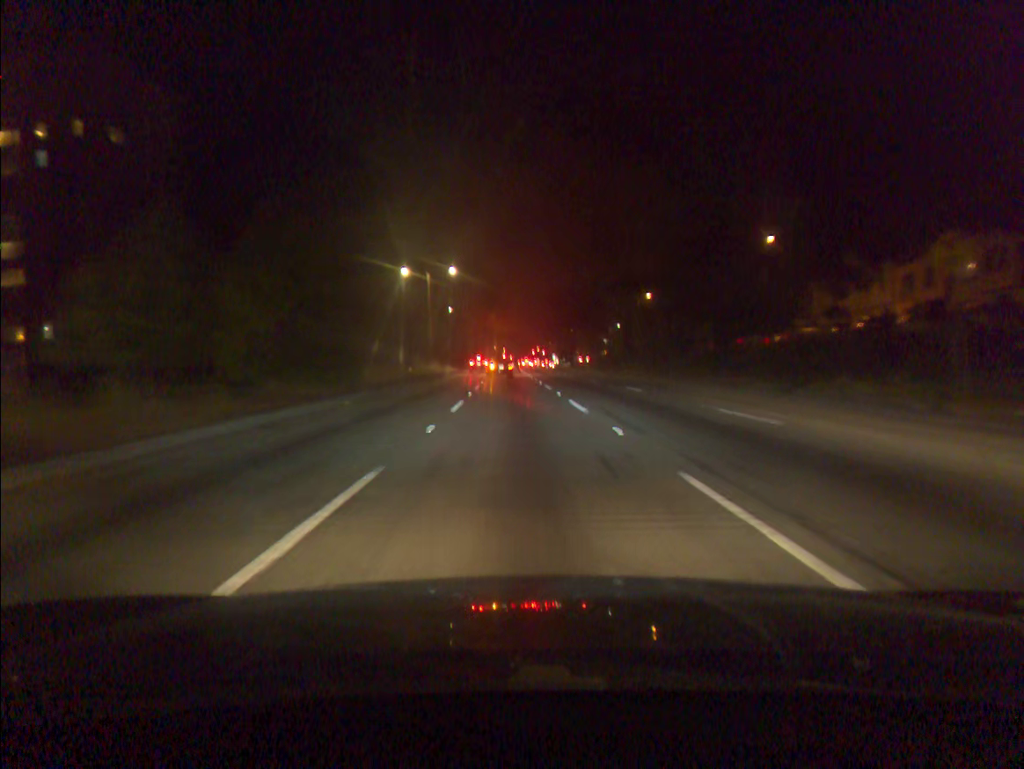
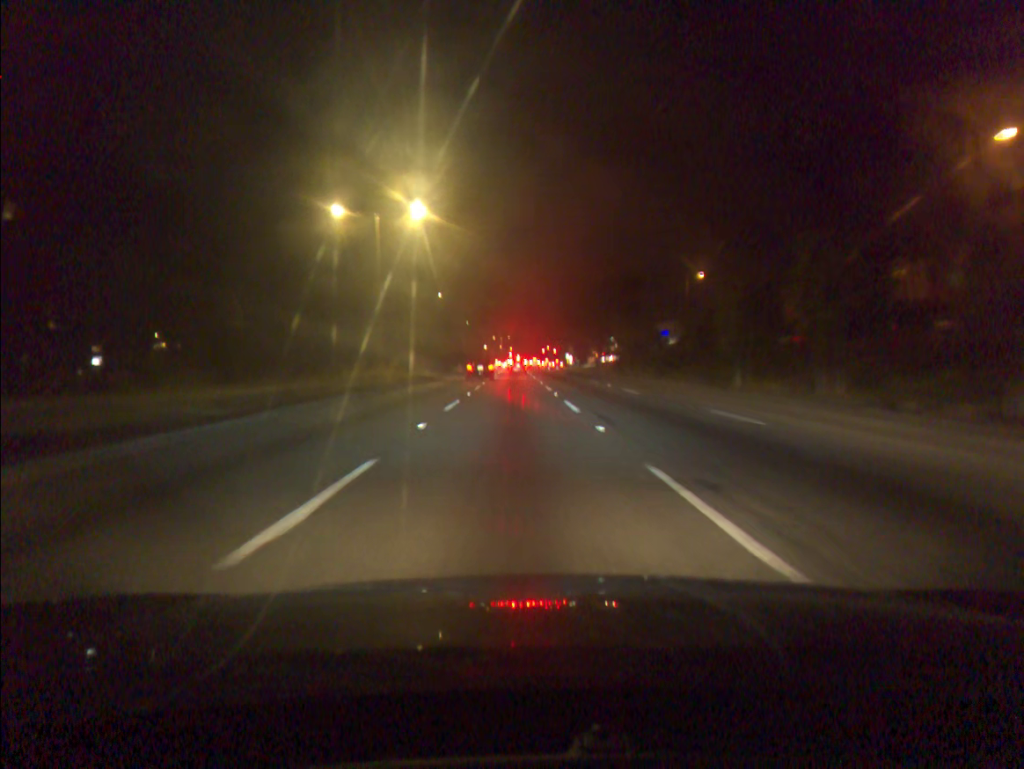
(-0.1, +29.0) m; -1°
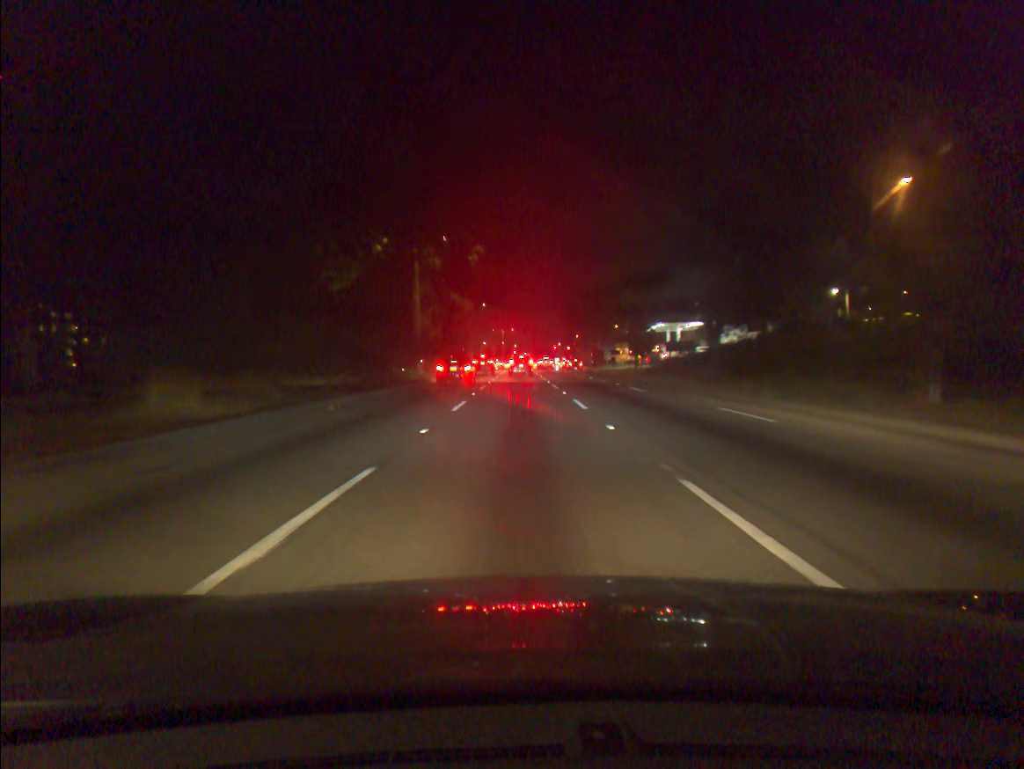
(-0.2, +44.5) m; 0°
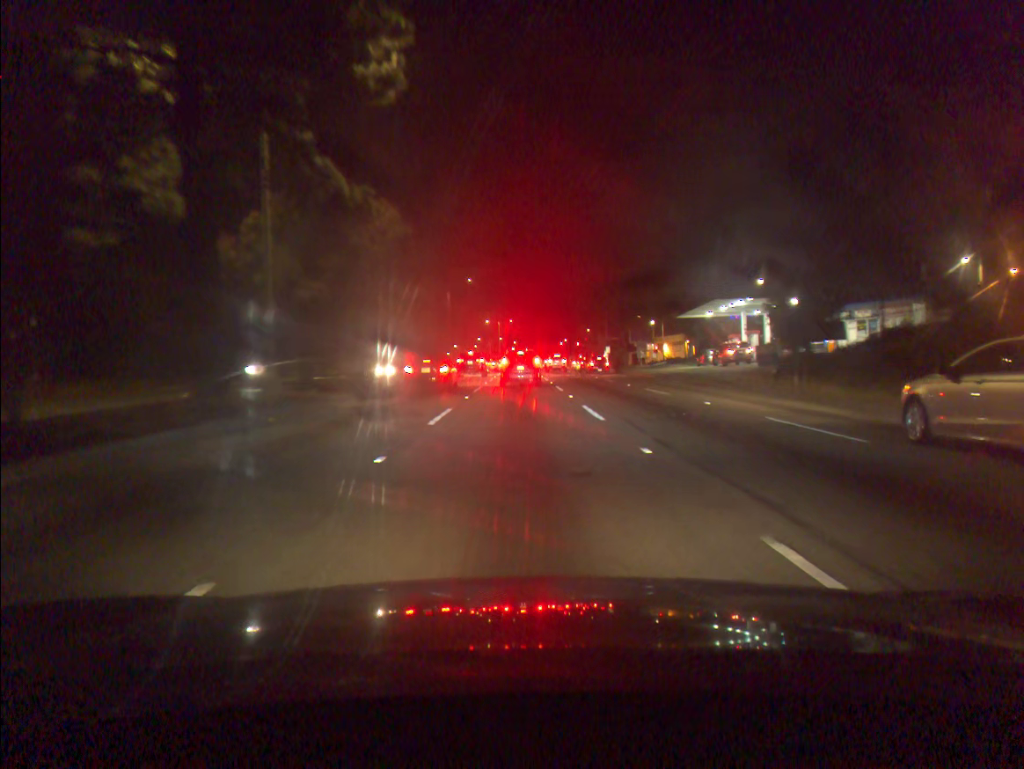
(0.0, +33.6) m; 0°
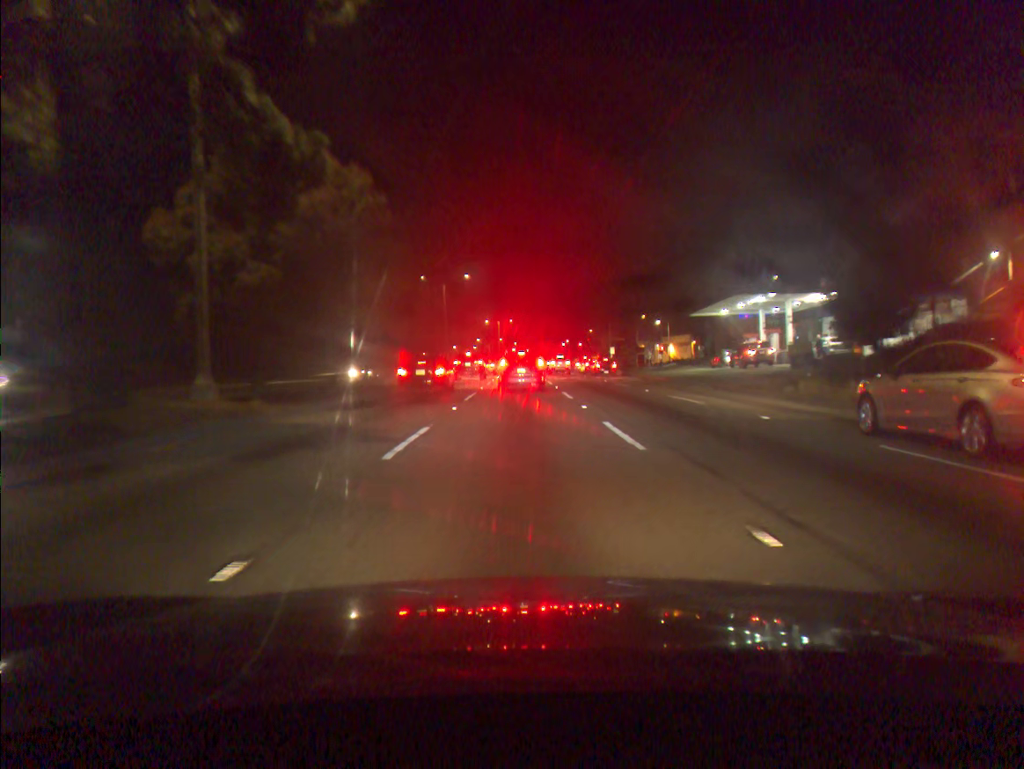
(0.0, +4.9) m; 0°
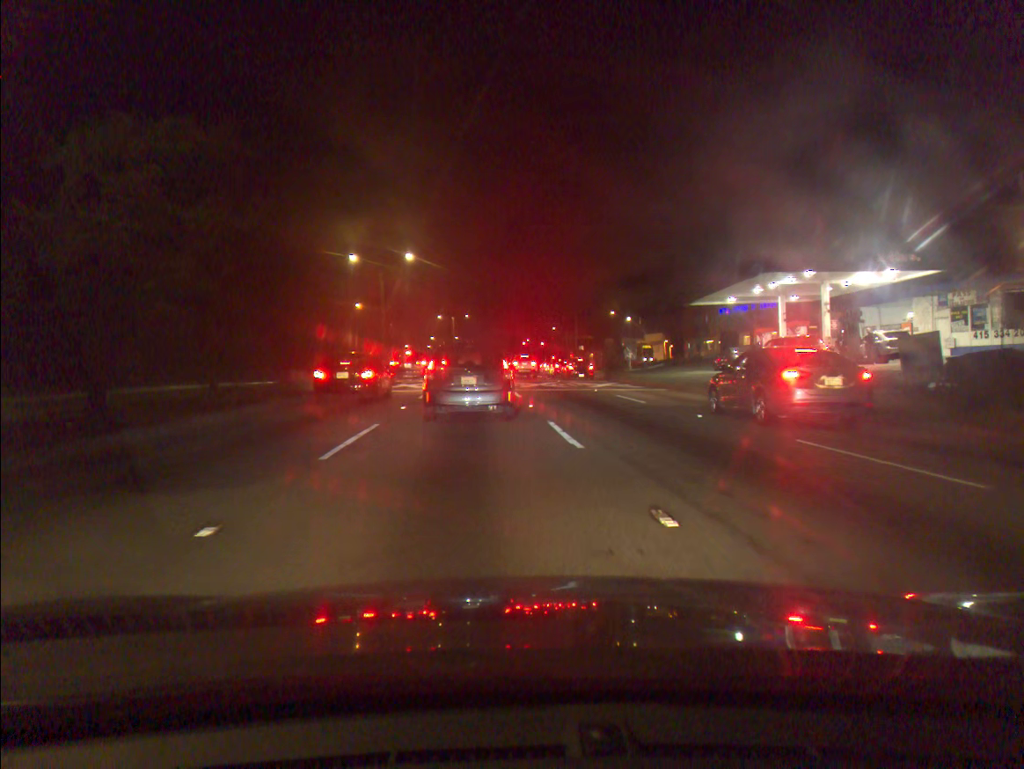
(+0.2, +14.4) m; +3°
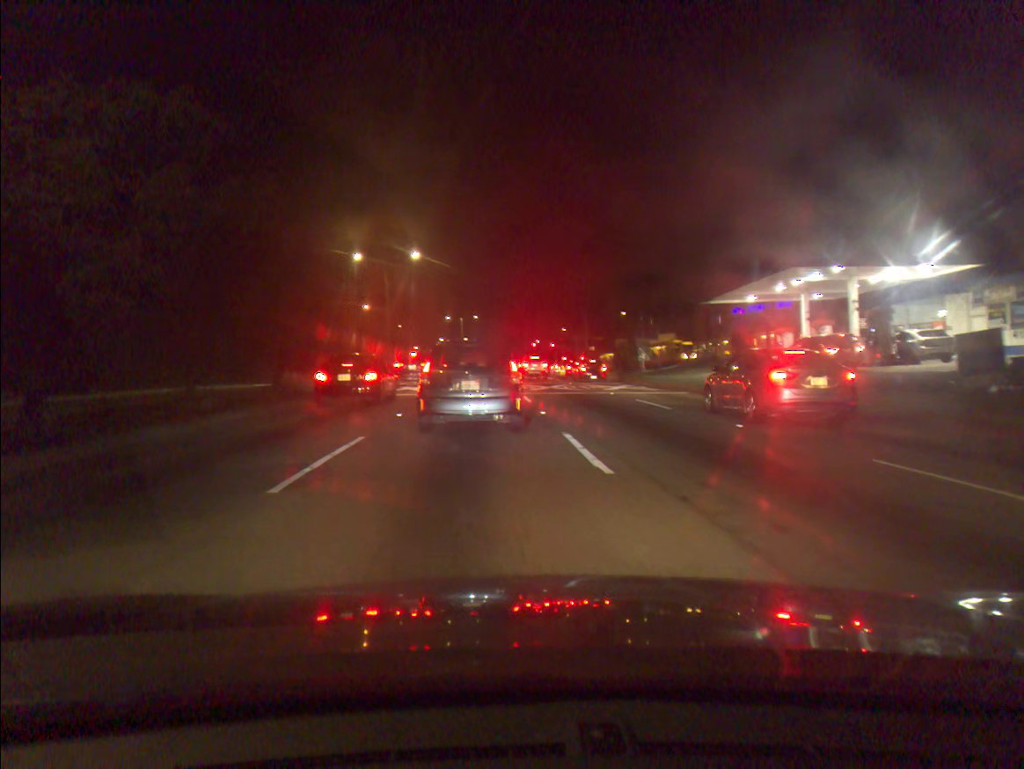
(0.0, +2.4) m; -3°
